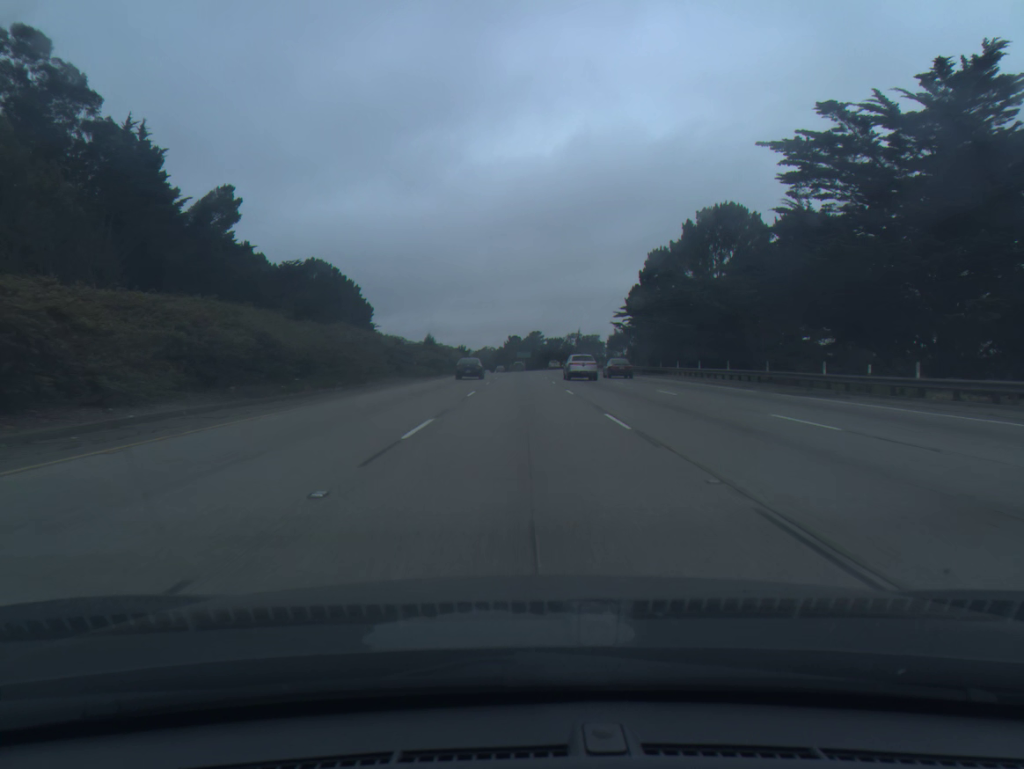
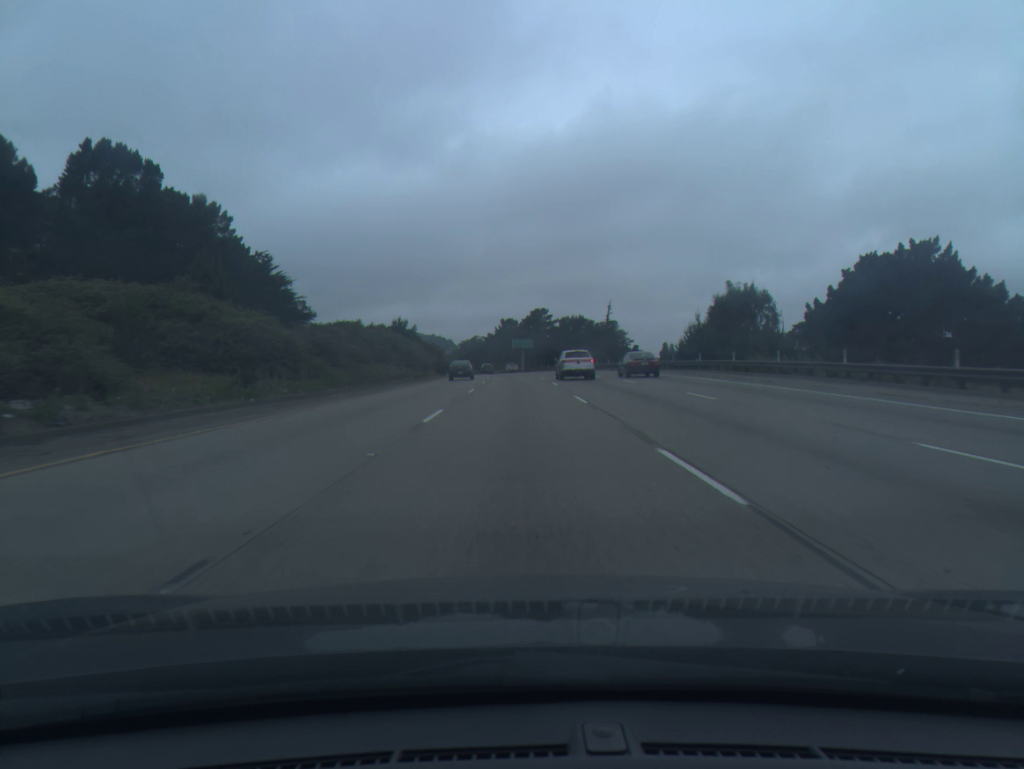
(+0.2, +94.1) m; 0°
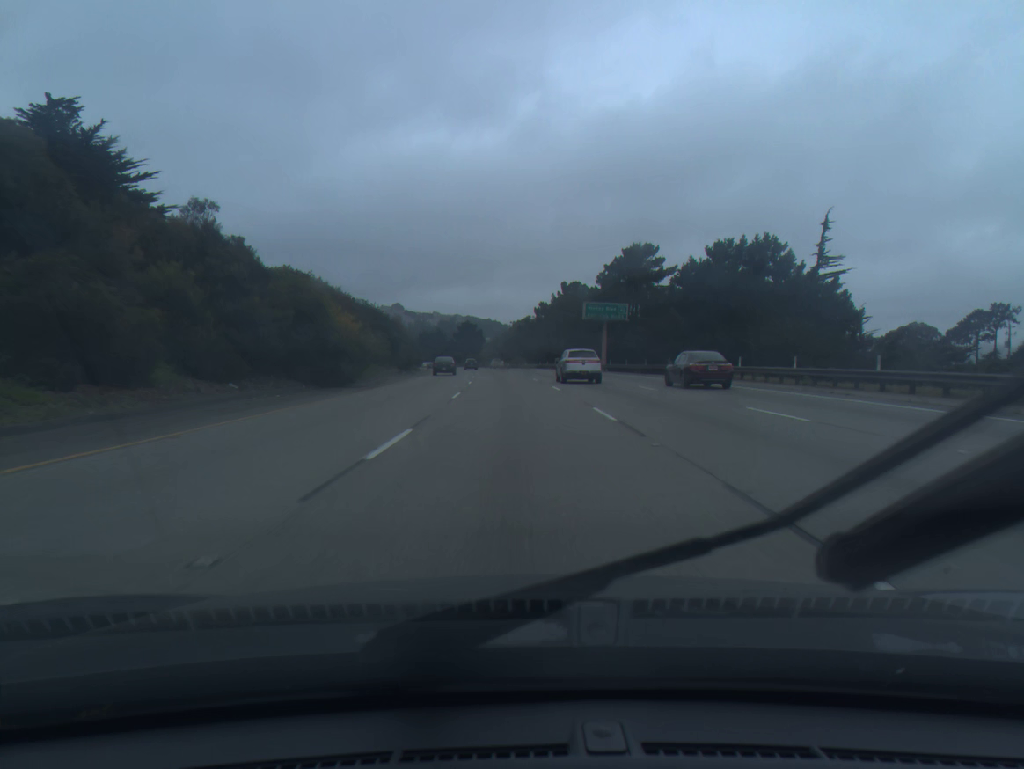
(-2.2, +94.1) m; -4°
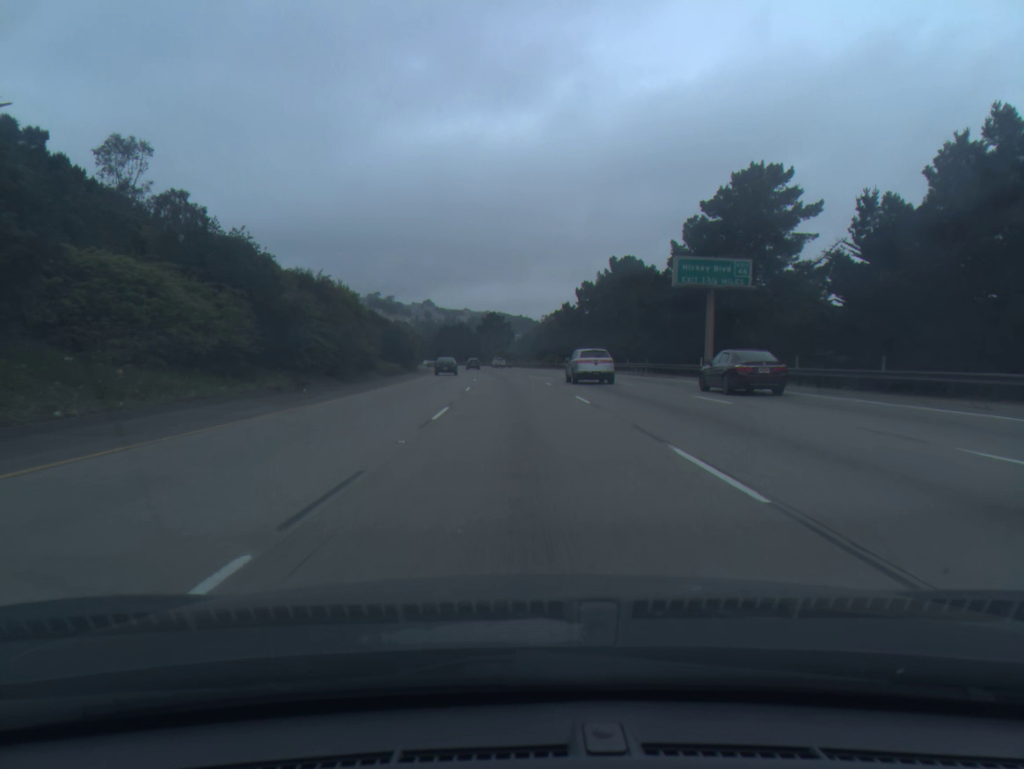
(-0.8, +37.6) m; -2°
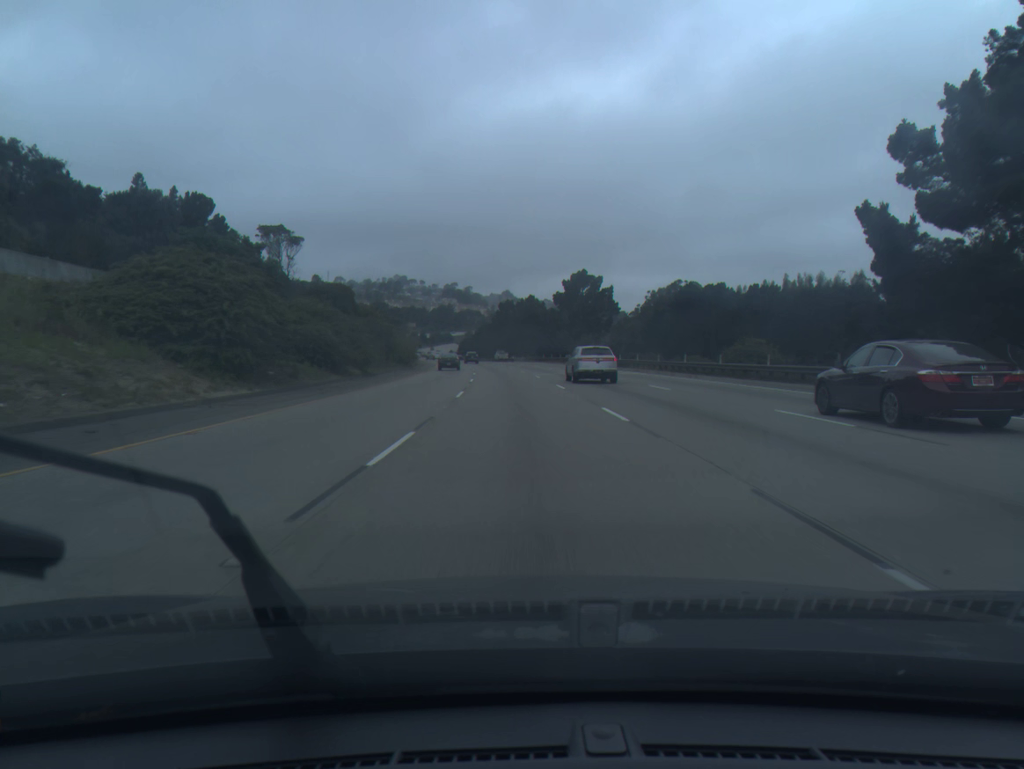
(-4.5, +94.0) m; -6°
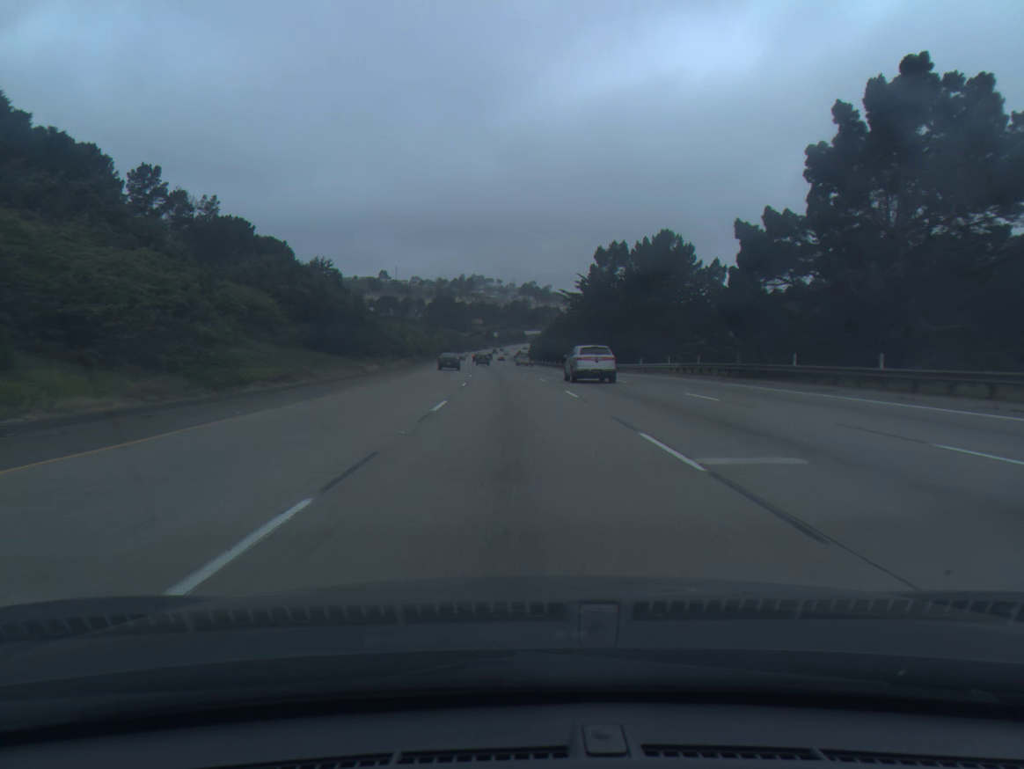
(-4.4, +93.8) m; -6°
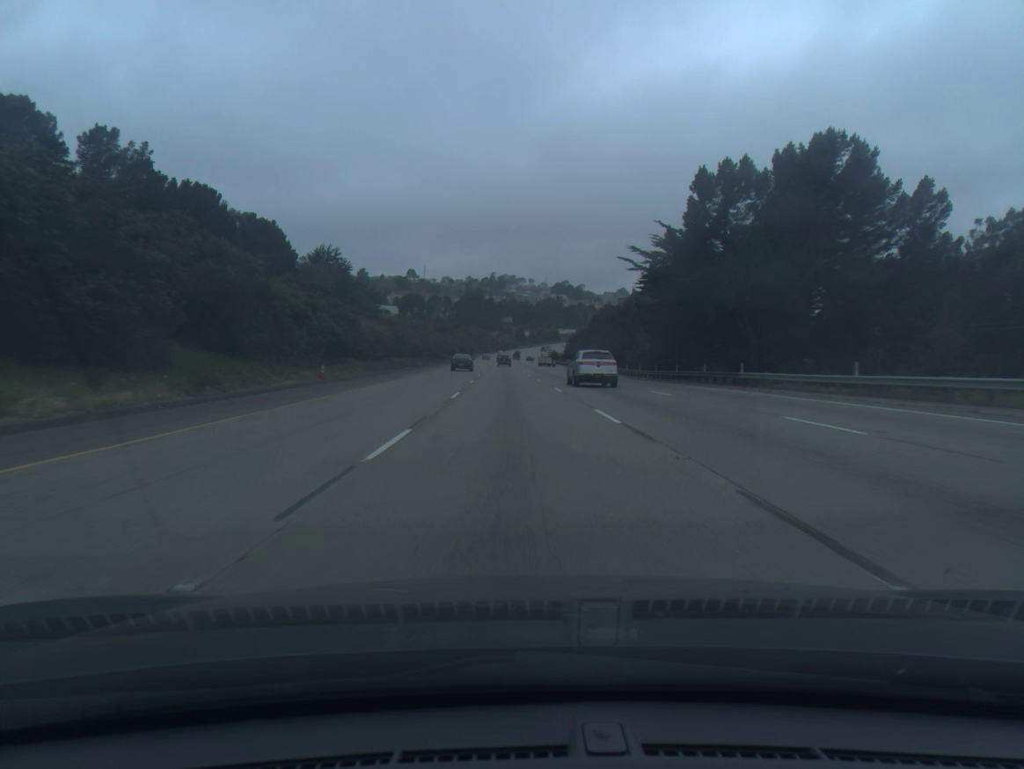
(-0.8, +37.4) m; -2°
